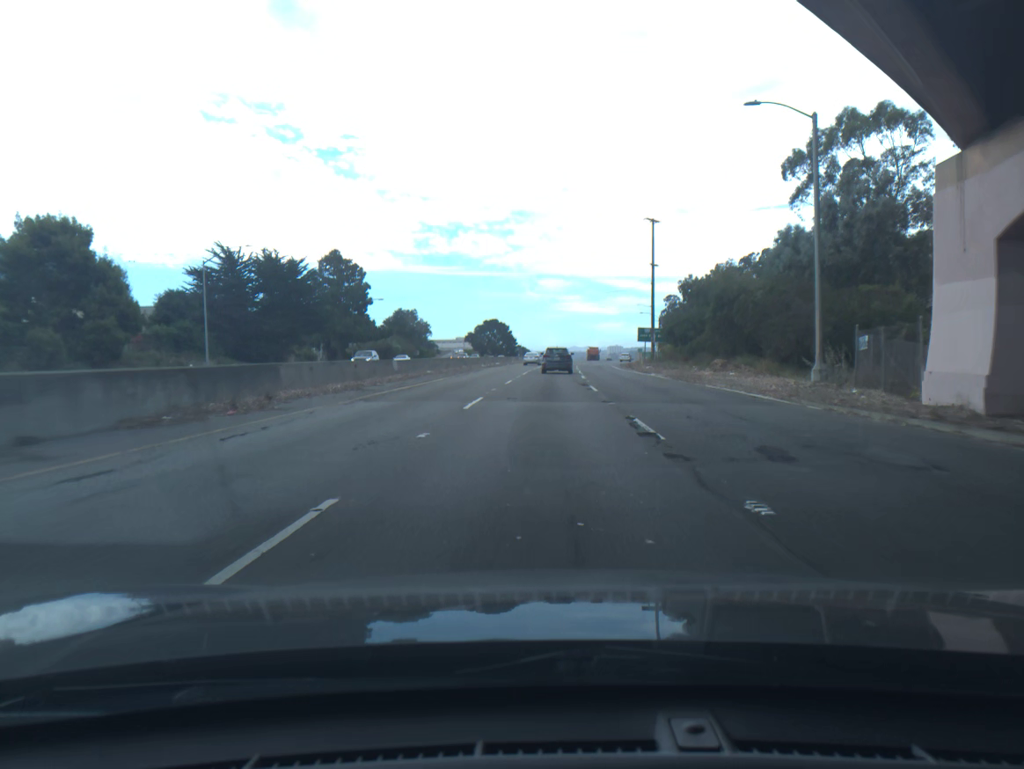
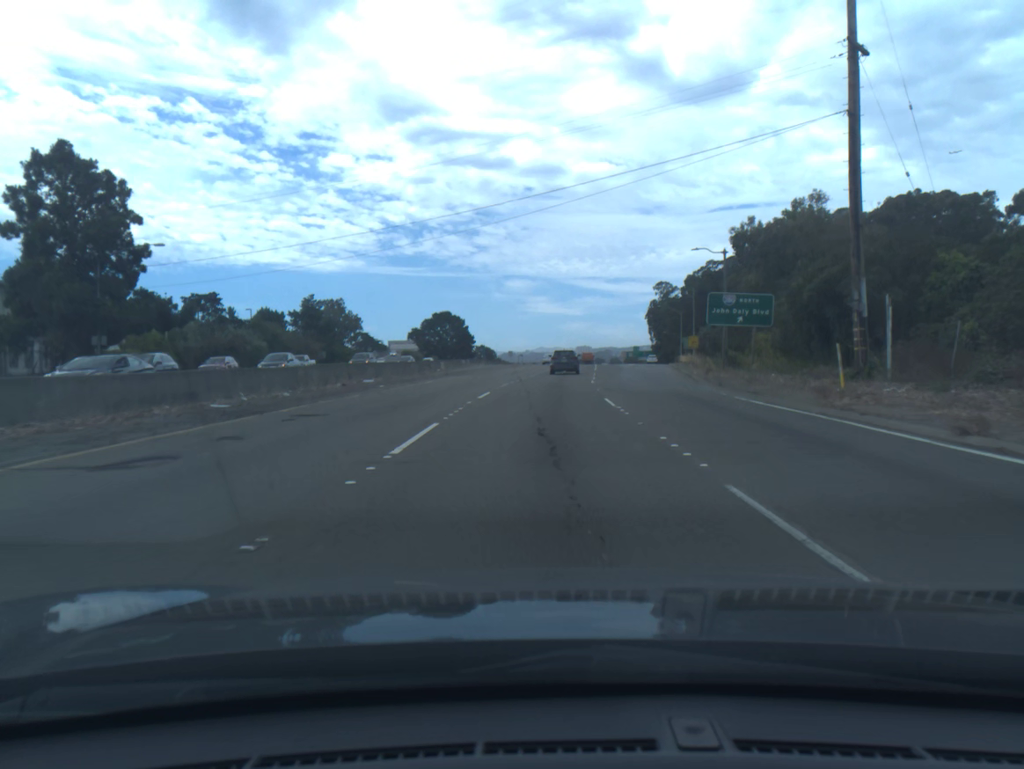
(+0.7, +61.2) m; +2°
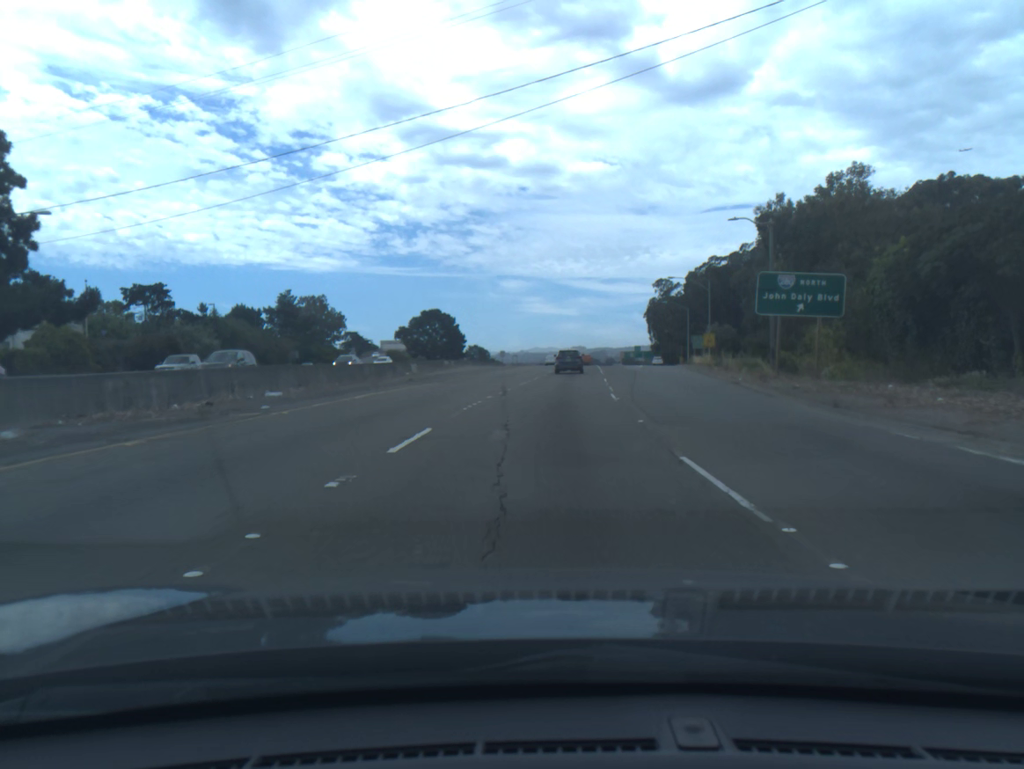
(0.0, +12.4) m; 0°
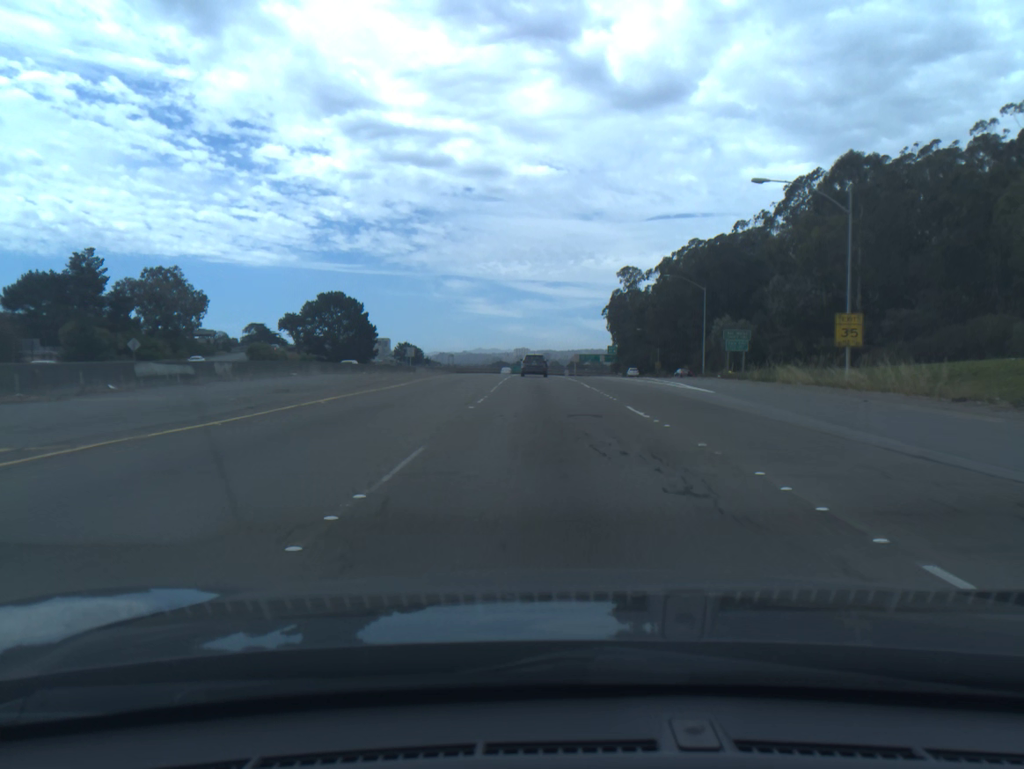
(+1.5, +51.3) m; +4°
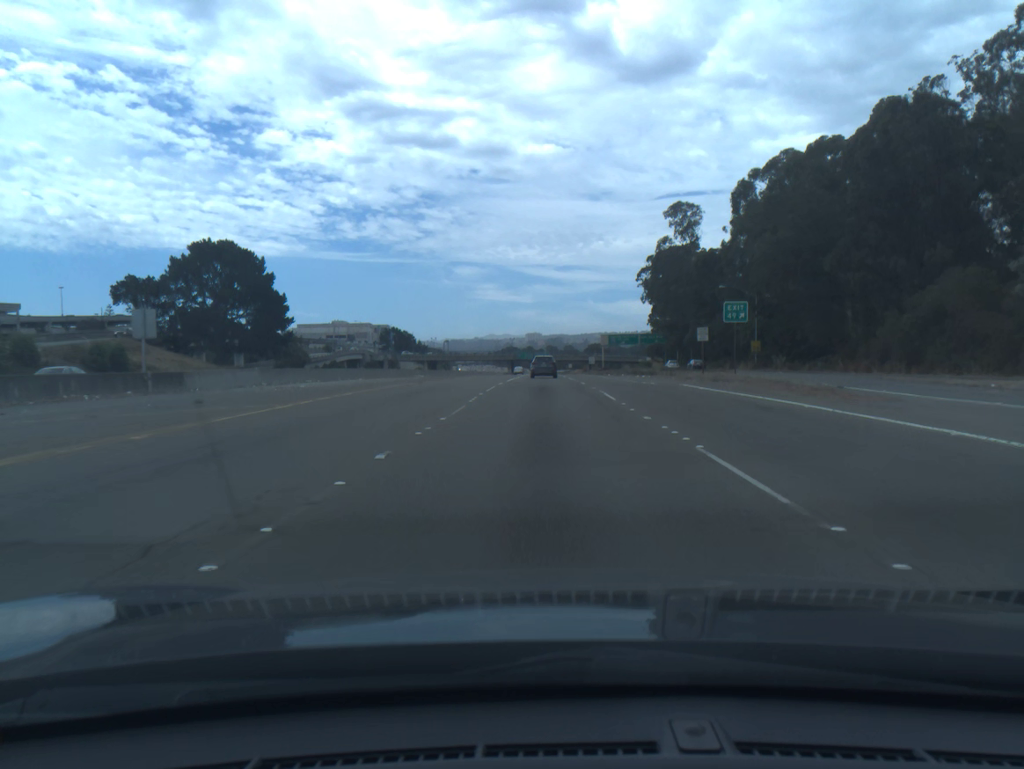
(-0.4, +67.4) m; -1°
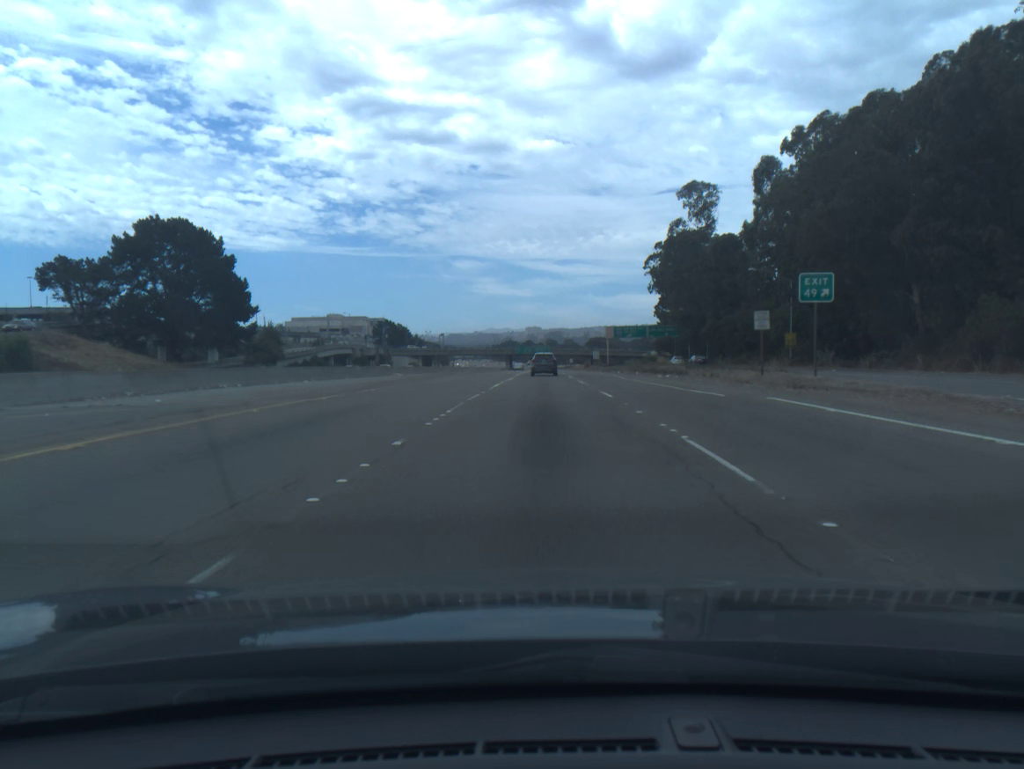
(0.0, +13.7) m; 0°
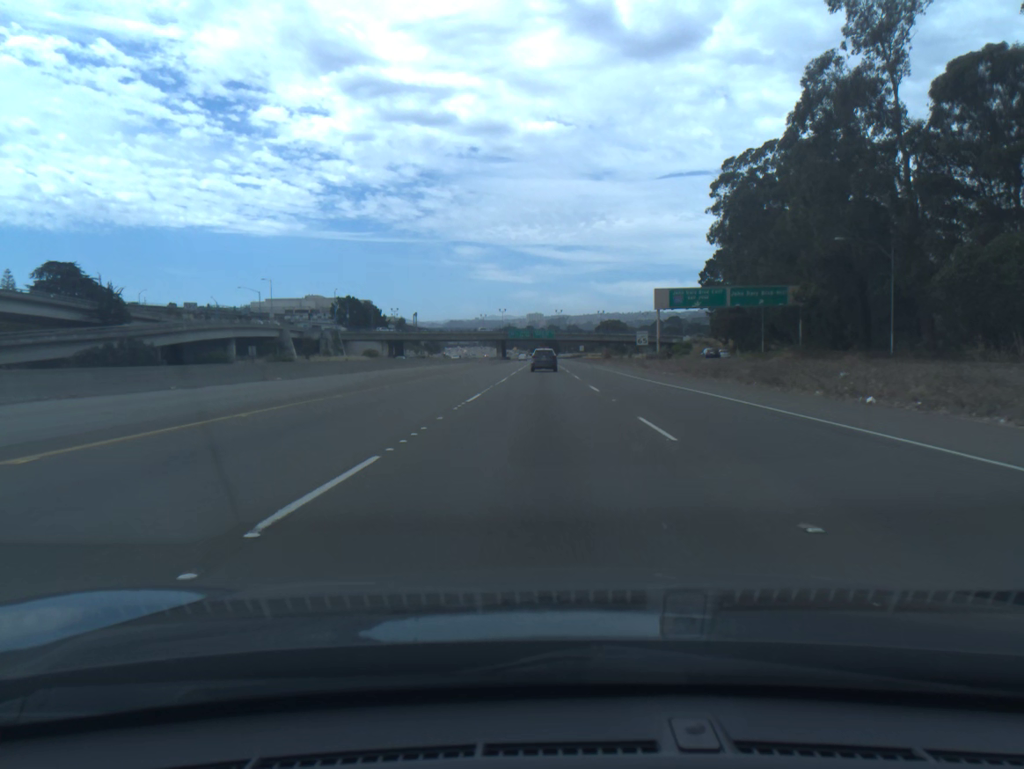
(0.0, +69.1) m; 0°
